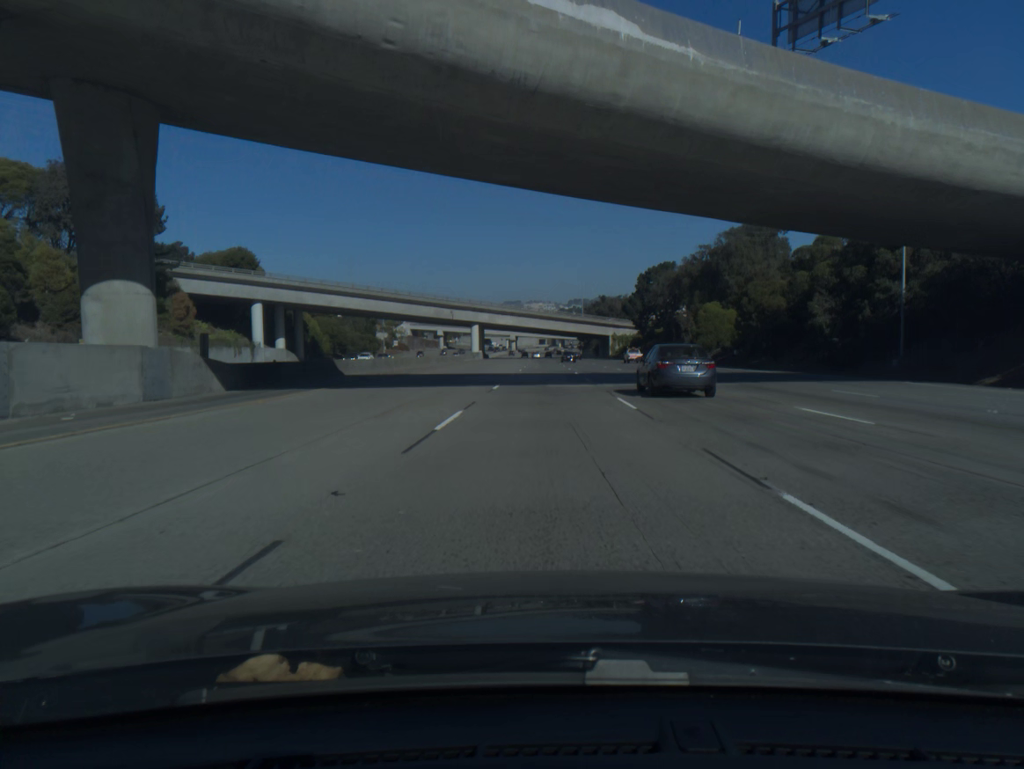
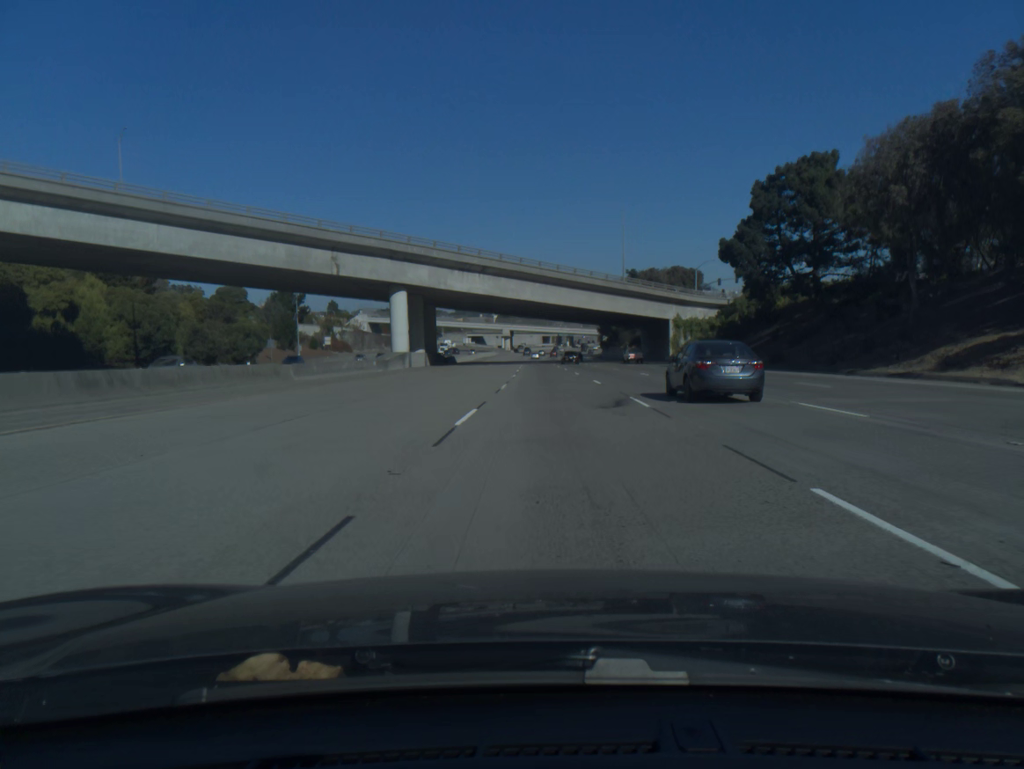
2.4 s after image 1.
(0.0, +85.0) m; 0°
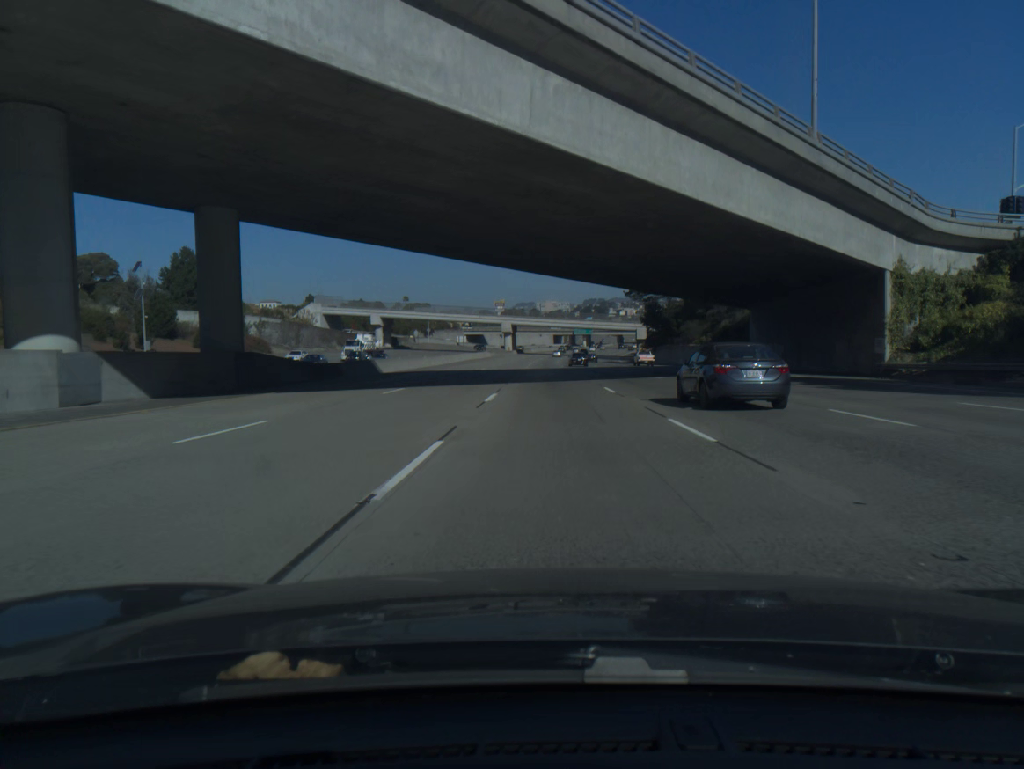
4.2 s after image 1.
(-0.5, +63.6) m; -1°
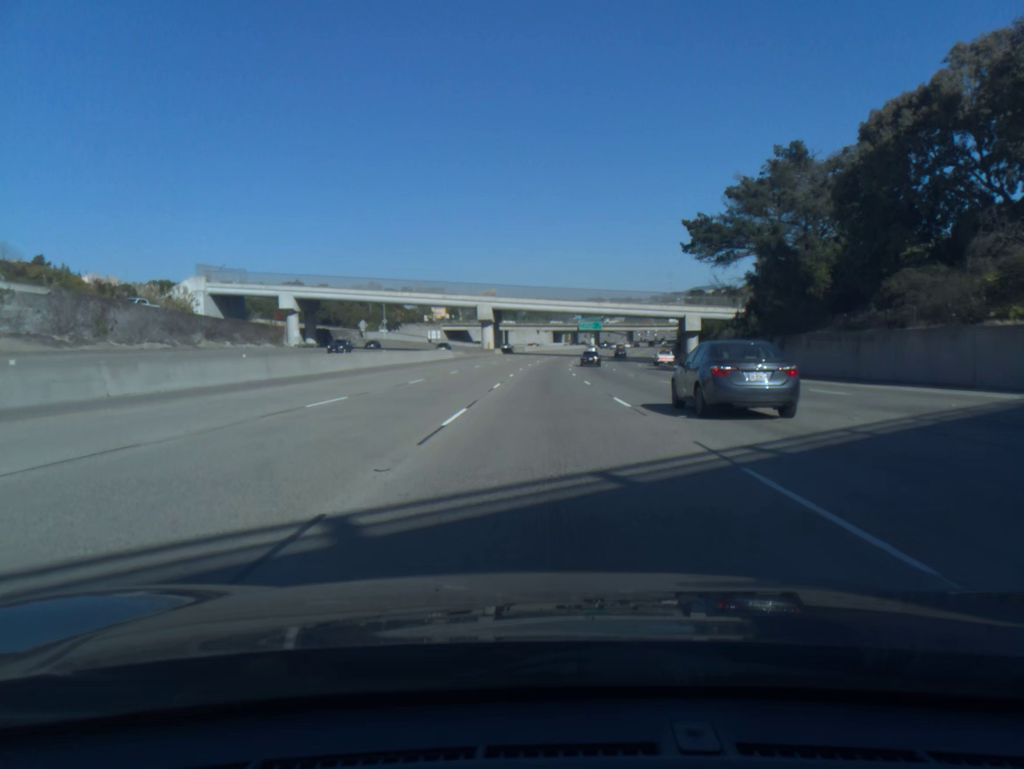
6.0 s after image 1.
(+0.1, +63.8) m; 0°
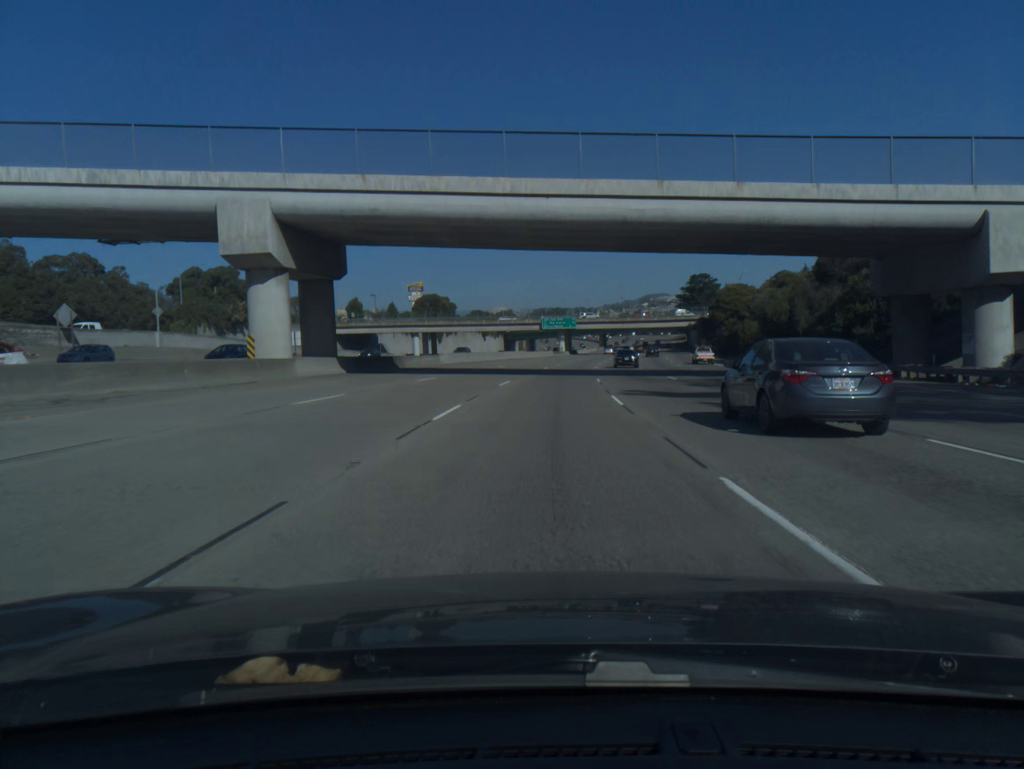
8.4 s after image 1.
(+1.5, +85.1) m; +3°
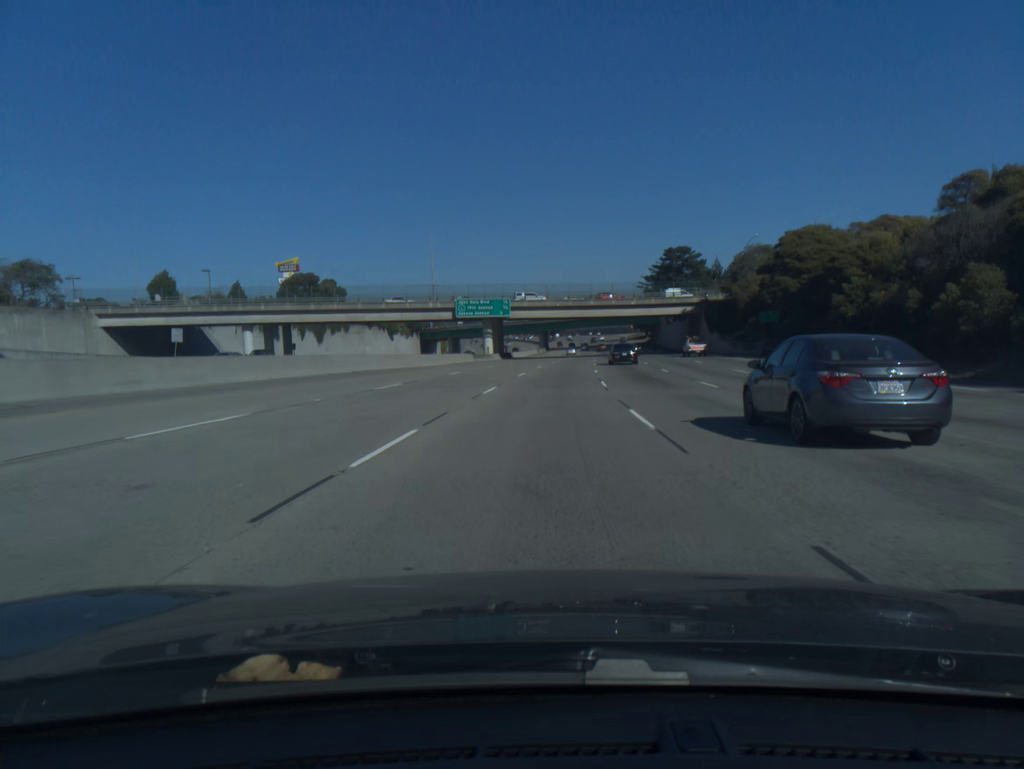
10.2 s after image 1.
(+2.8, +63.0) m; +5°
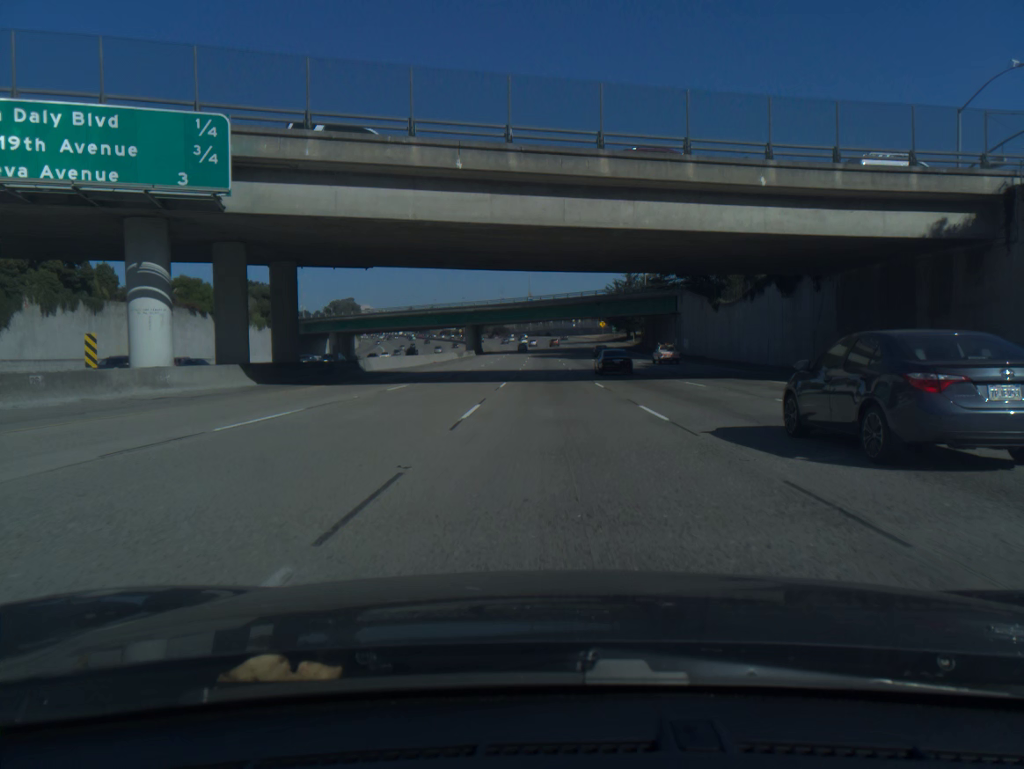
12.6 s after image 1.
(+3.5, +83.2) m; +4°
